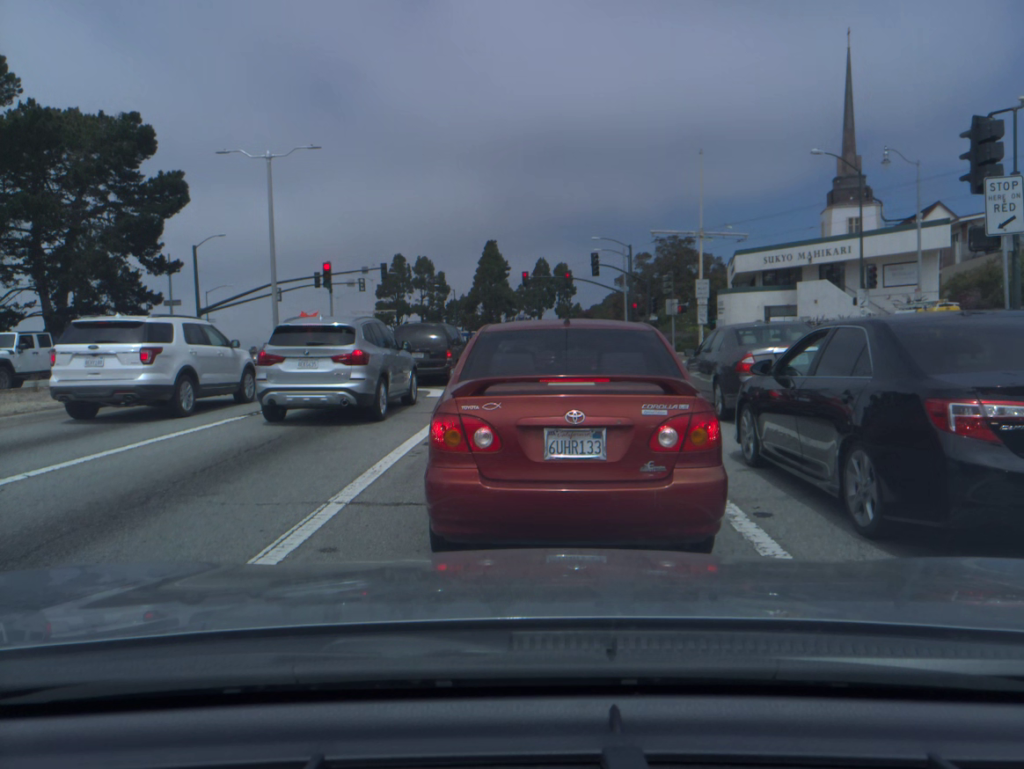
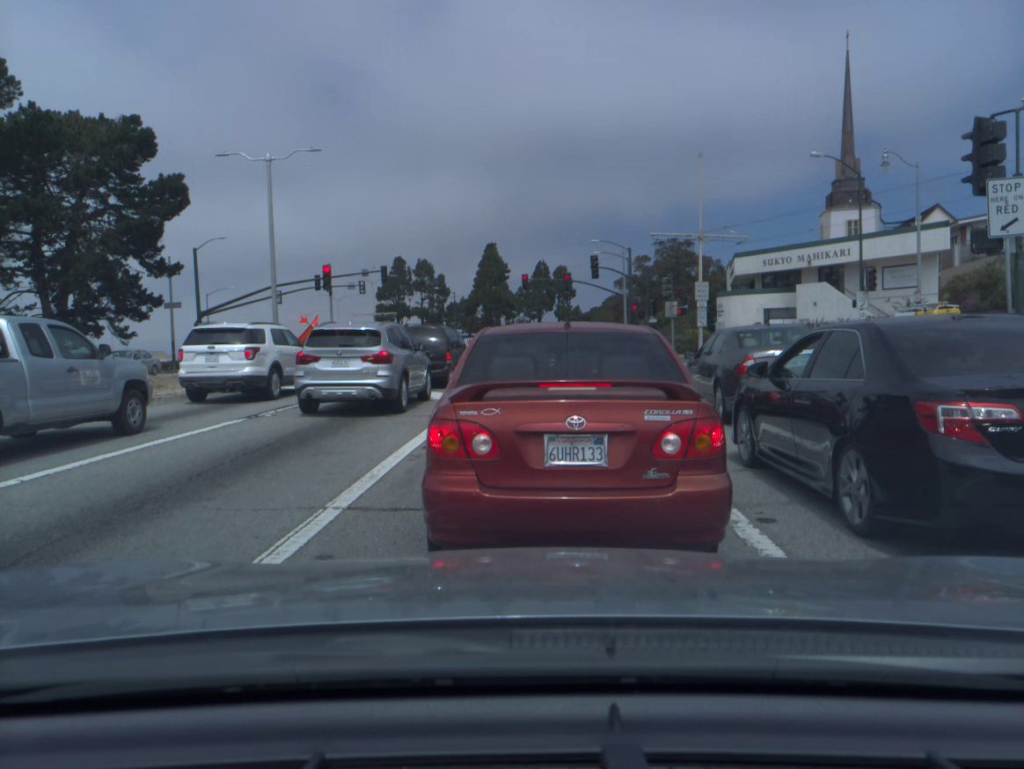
(0.0, +0.1) m; 0°
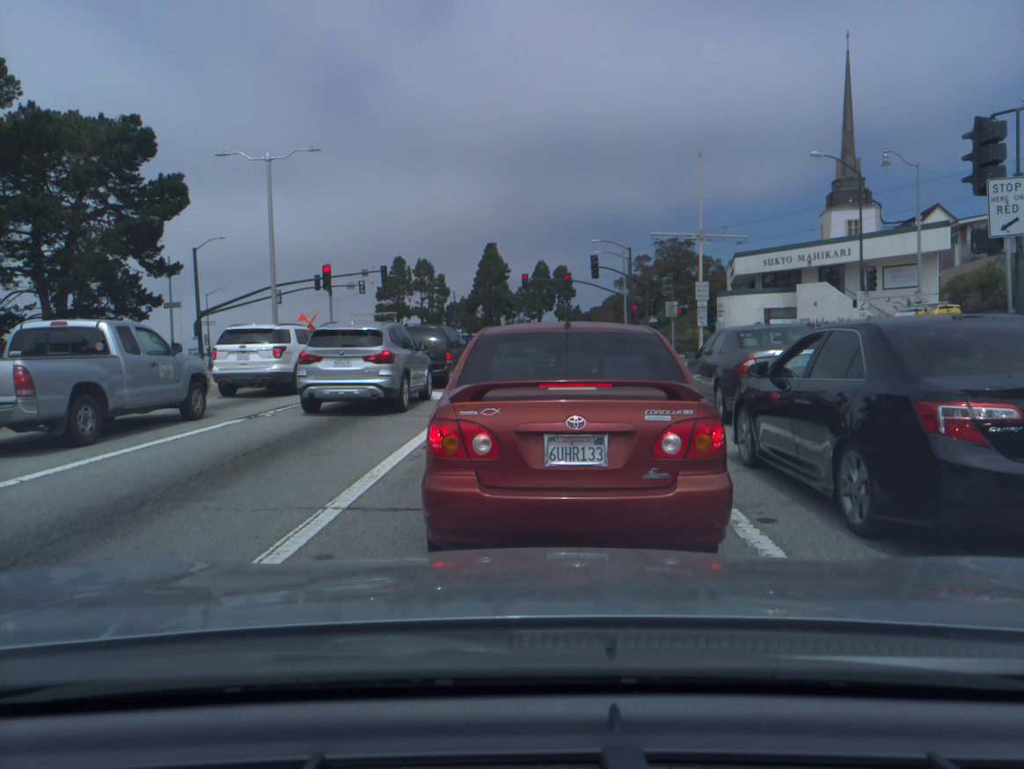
(0.0, 0.0) m; 0°
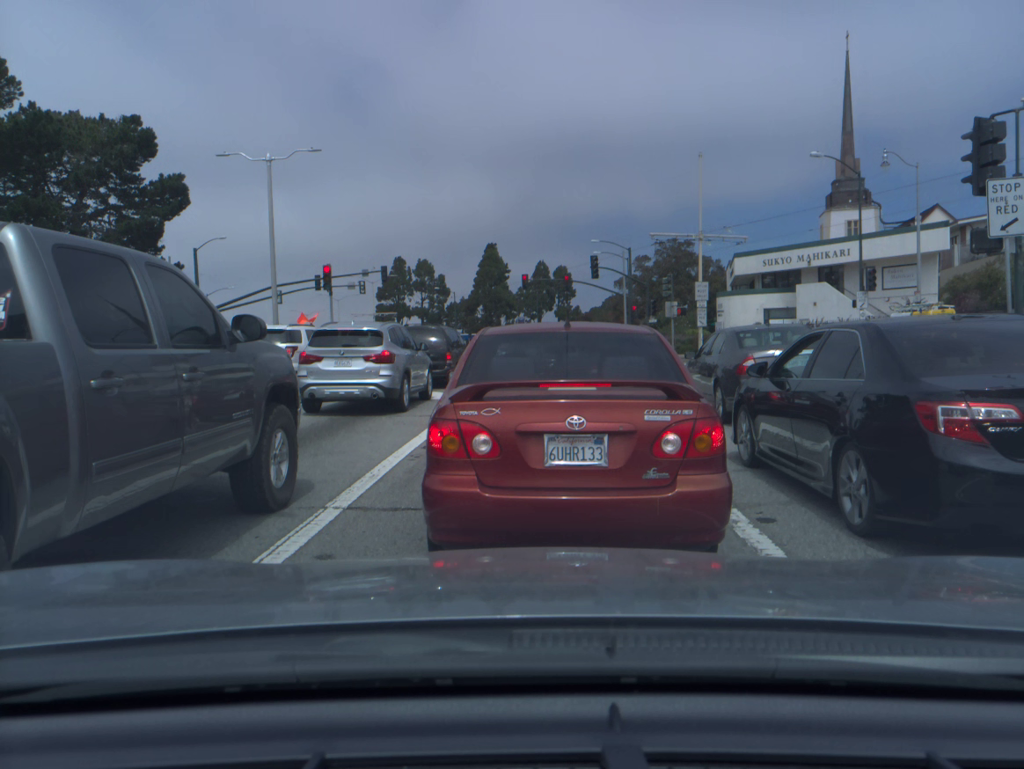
(0.0, 0.0) m; 0°
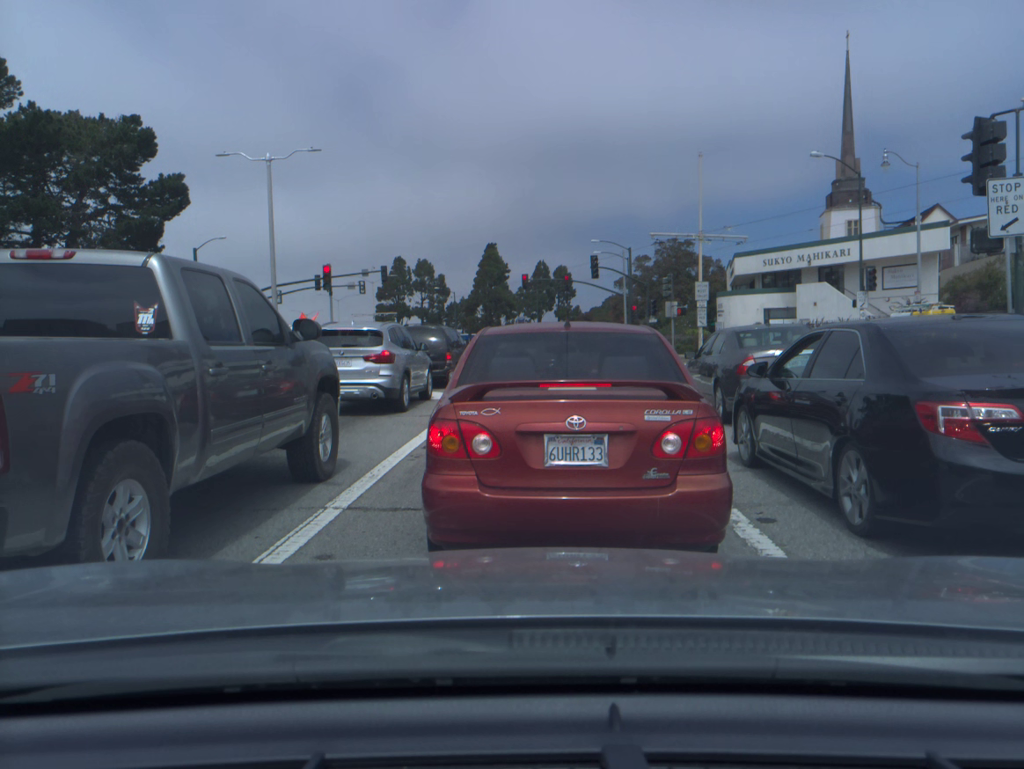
(0.0, 0.0) m; 0°
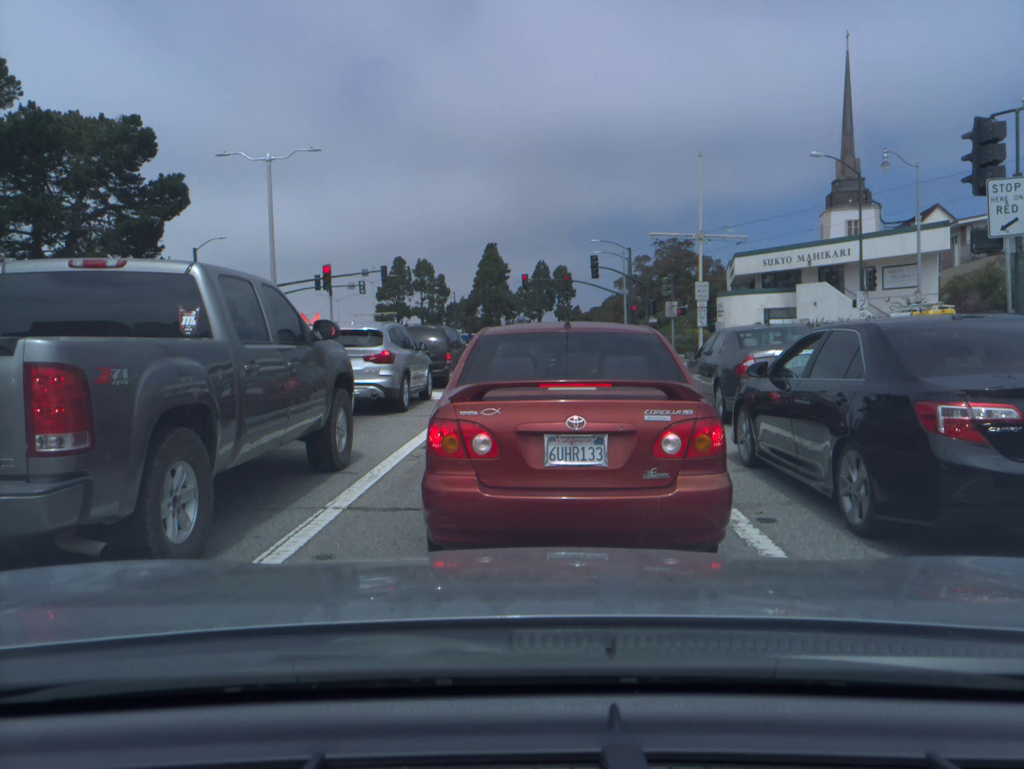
(0.0, 0.0) m; 0°
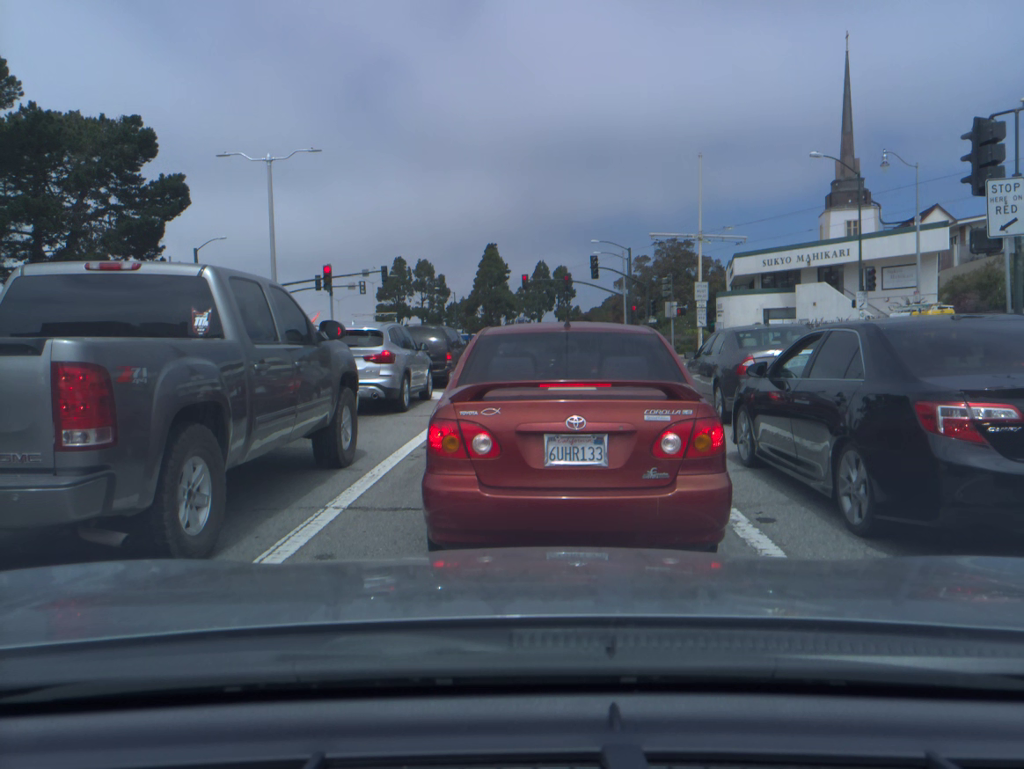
(0.0, 0.0) m; 0°
